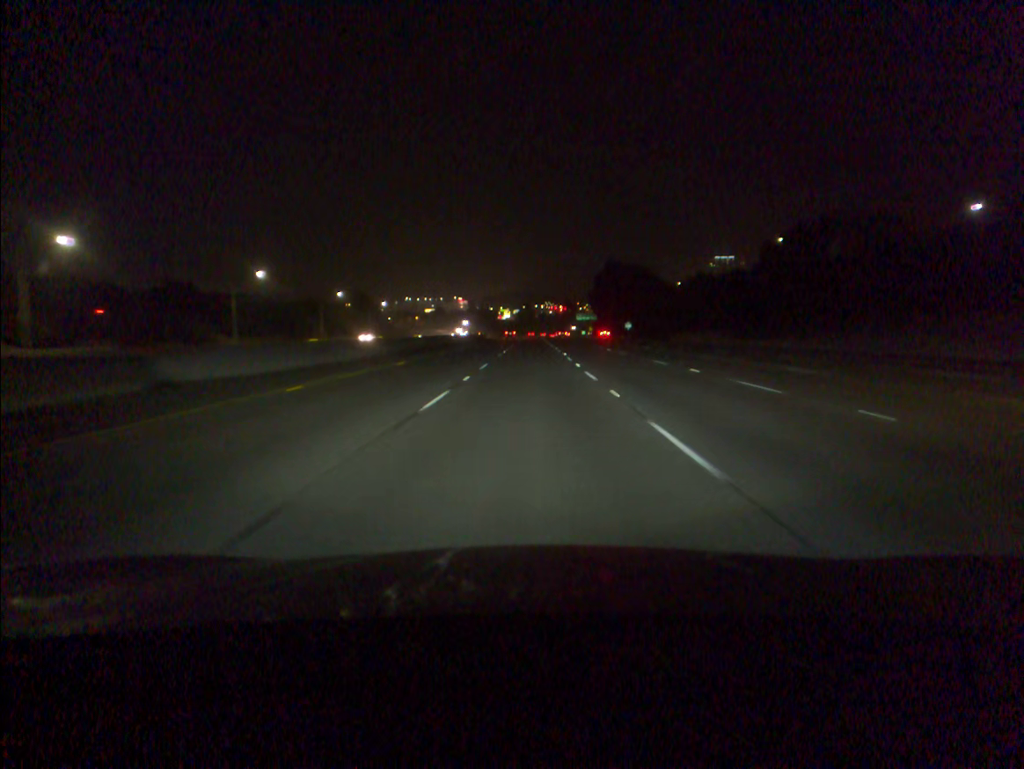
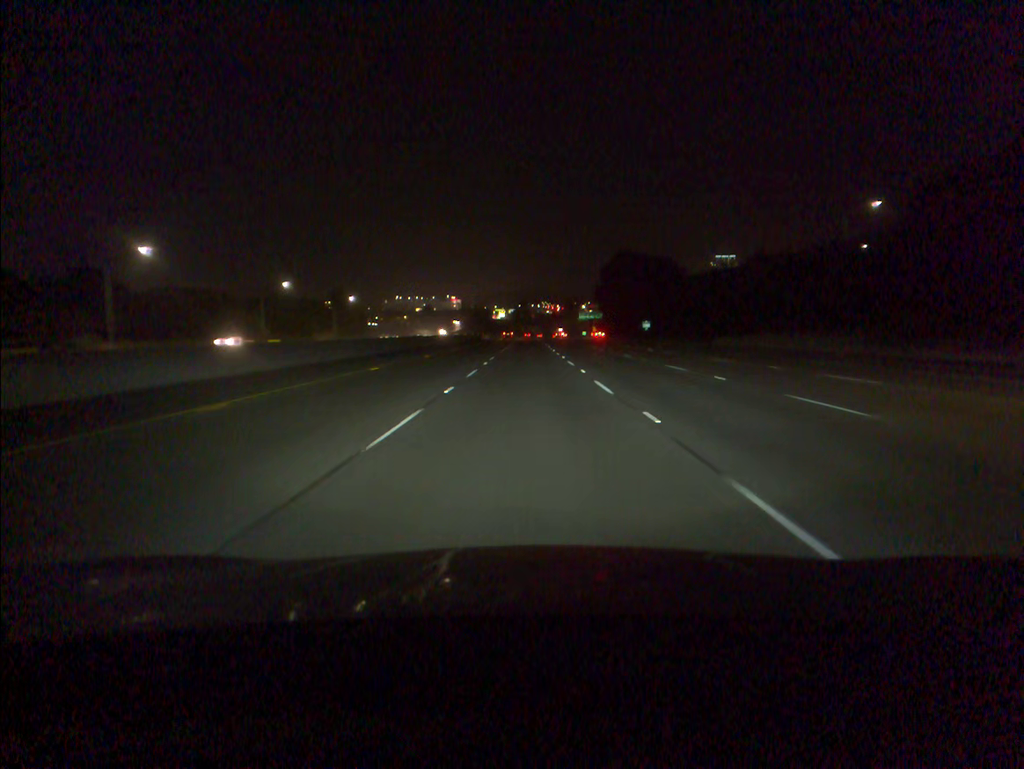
(+0.1, +33.9) m; 0°
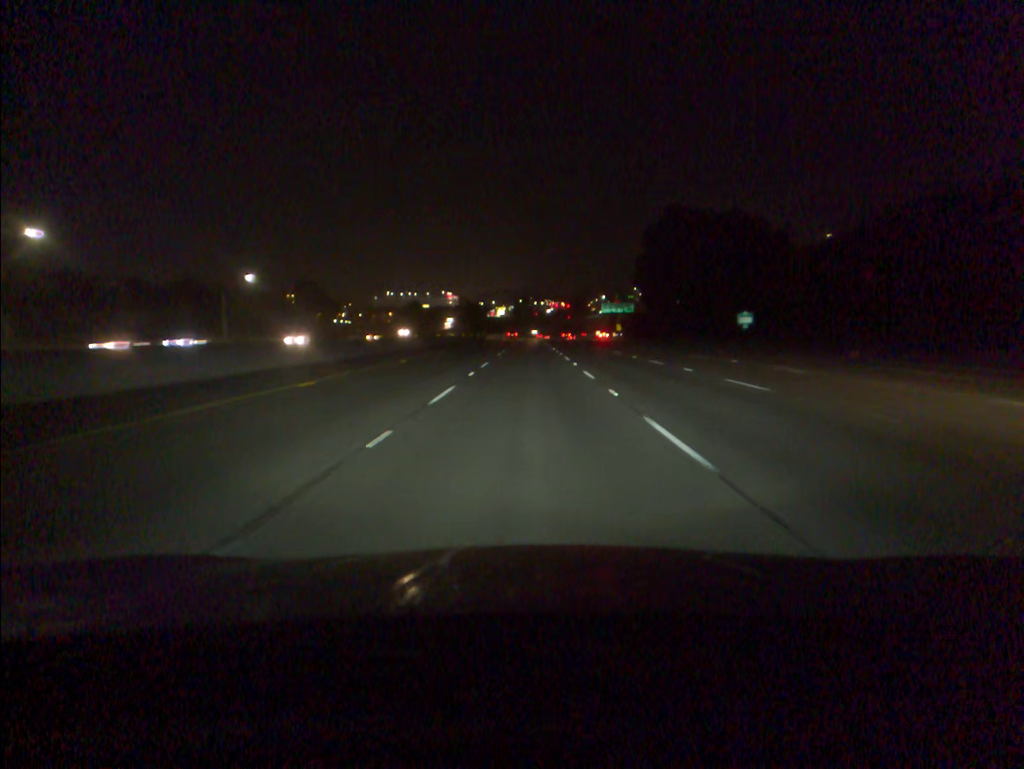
(-0.1, +67.5) m; 0°
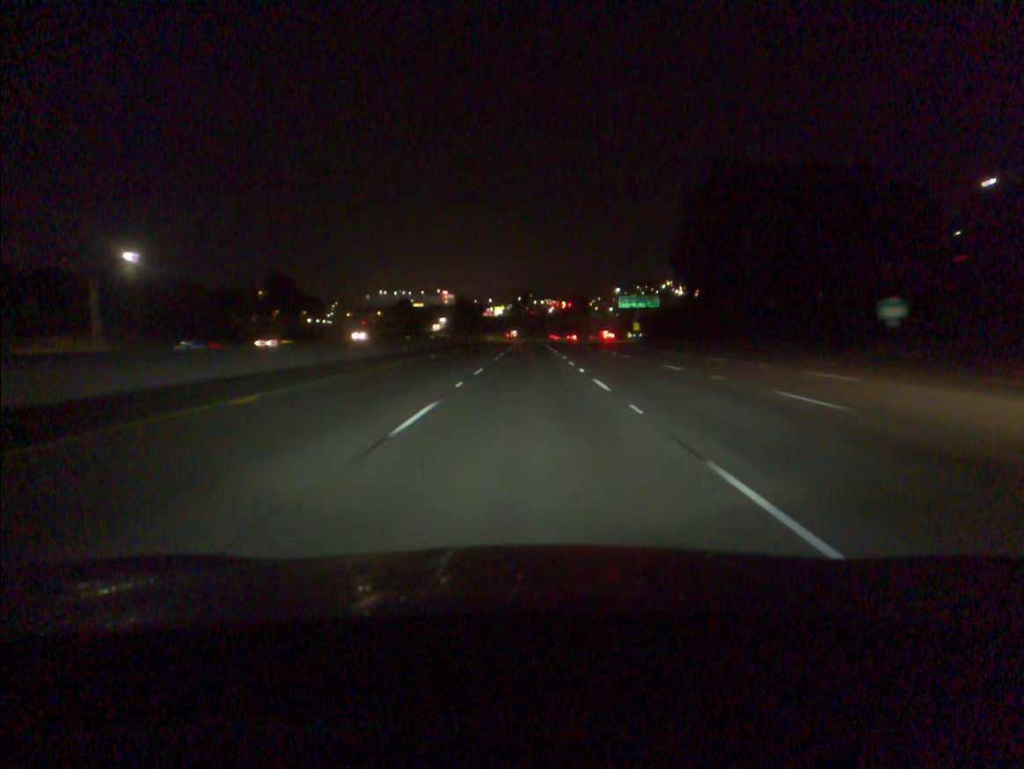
(0.0, +33.6) m; 0°
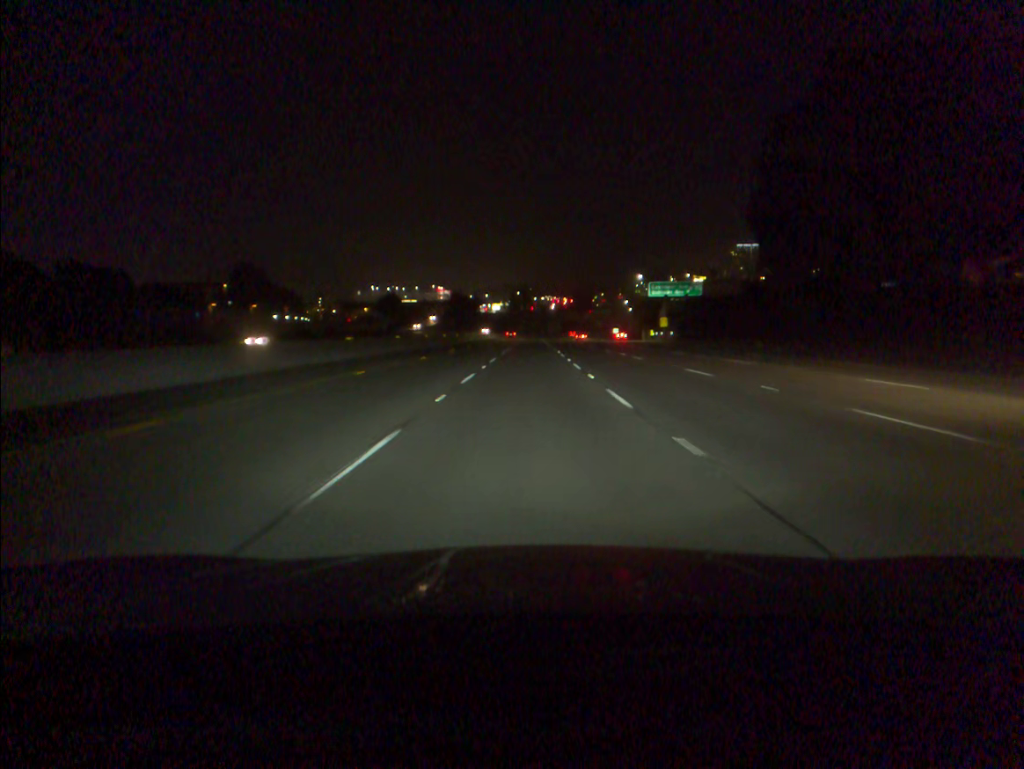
(0.0, +33.6) m; 0°
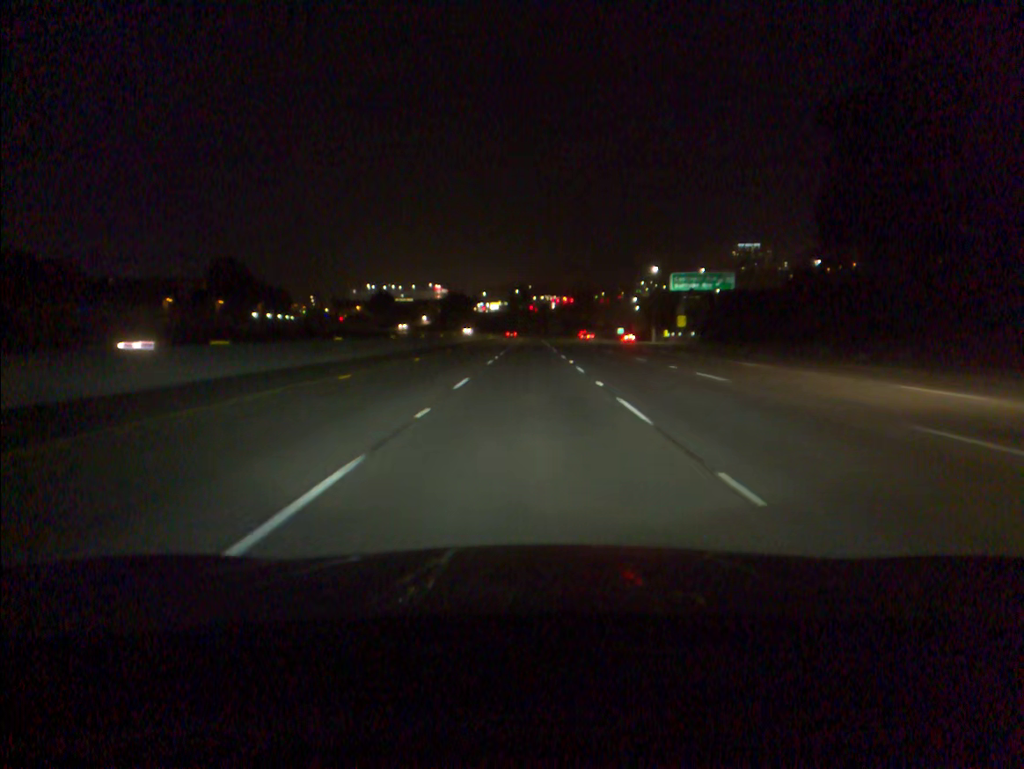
(0.0, +16.8) m; 0°
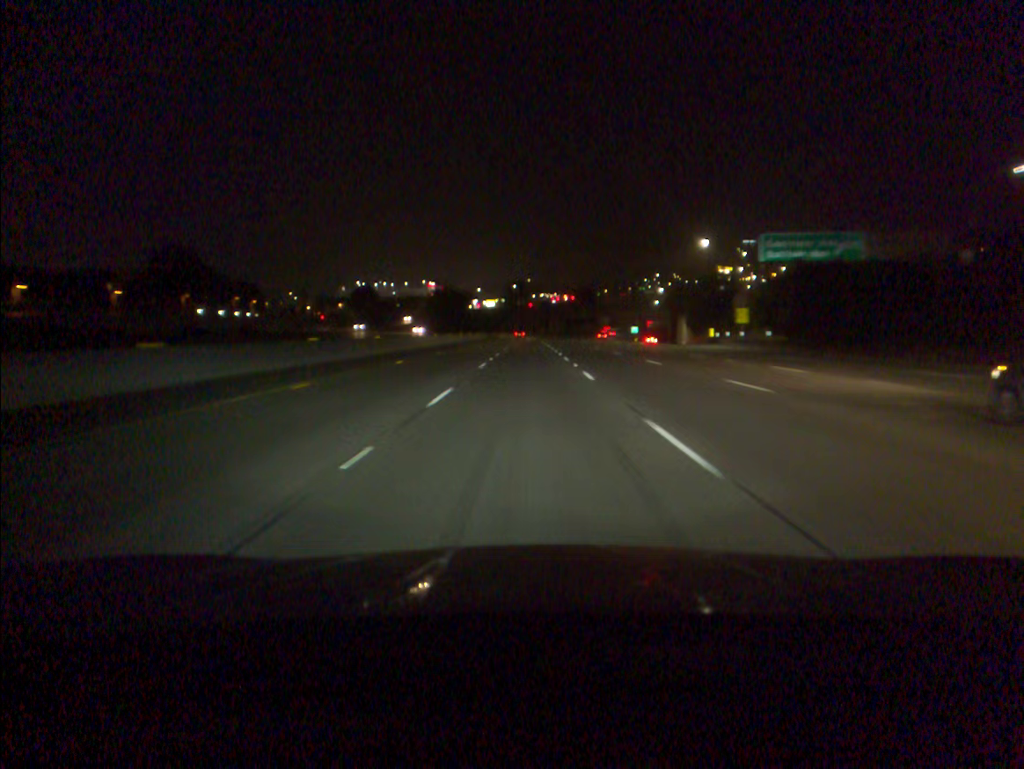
(0.0, +33.6) m; 0°
